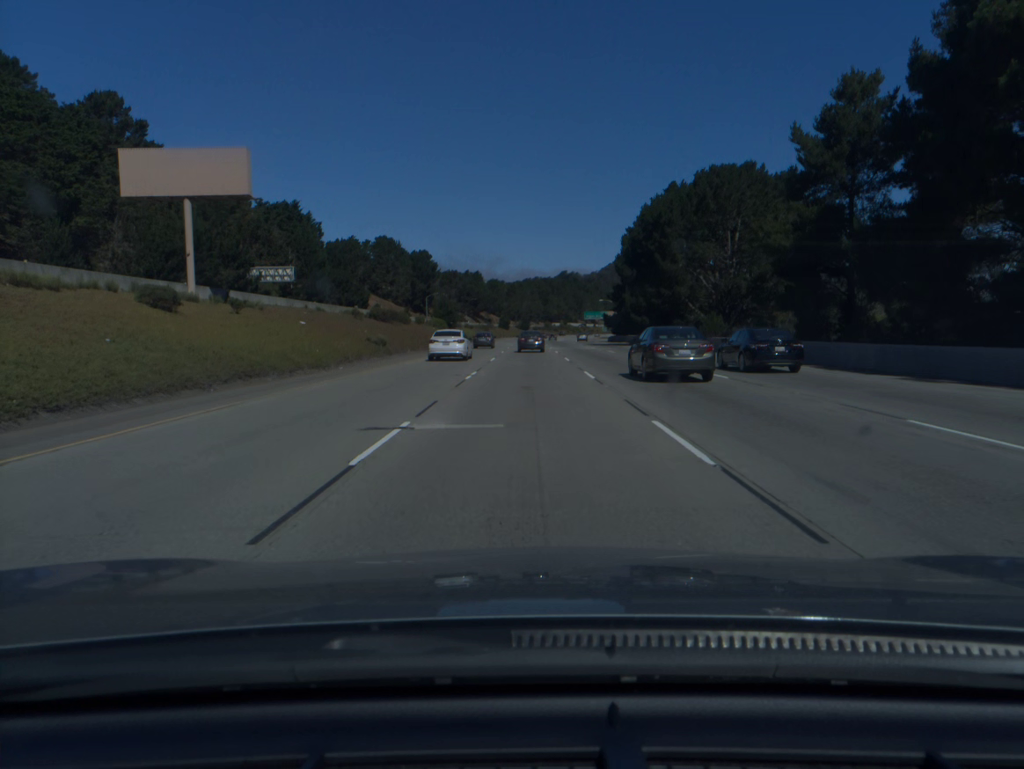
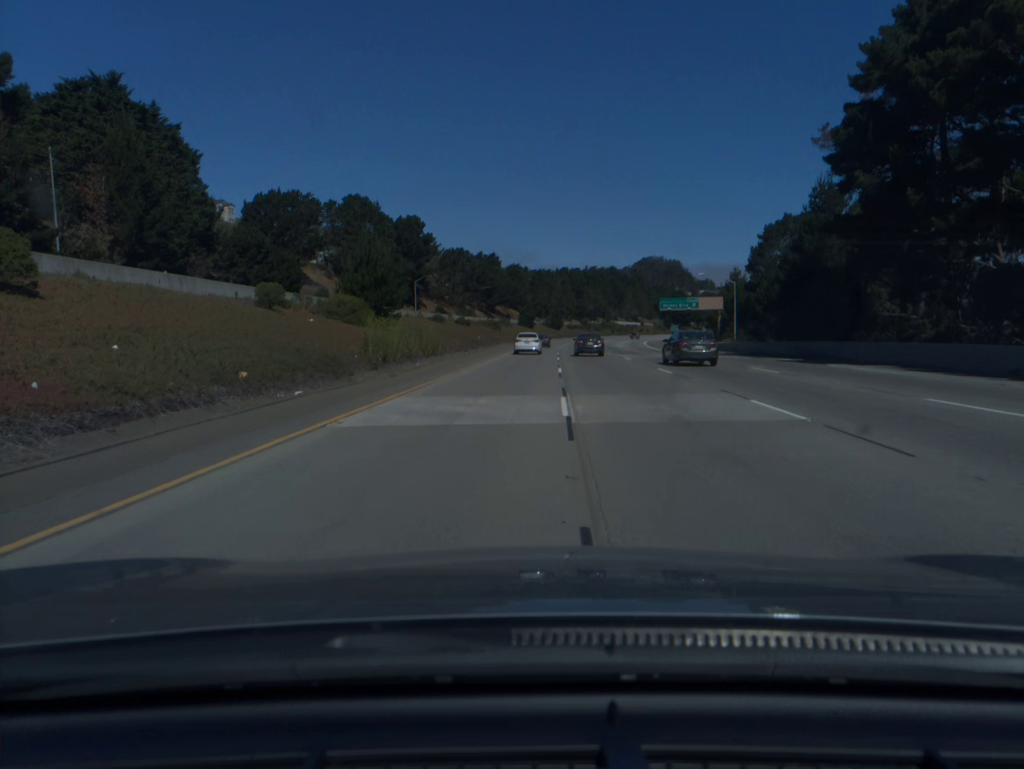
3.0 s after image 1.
(-1.6, +83.0) m; -2°
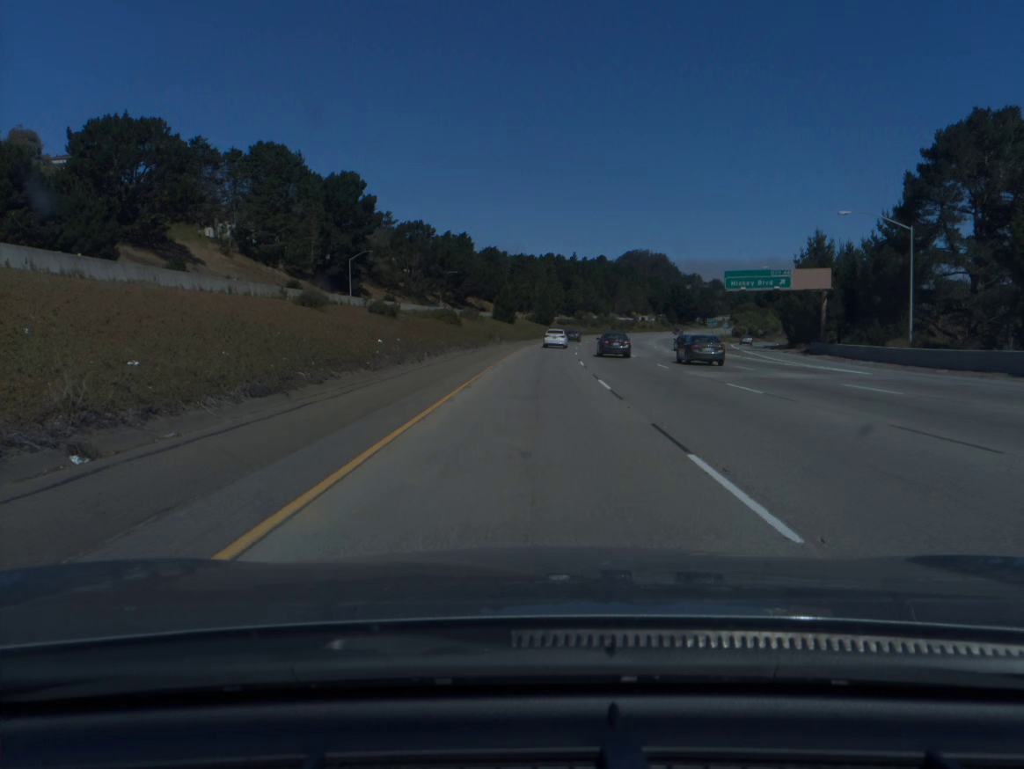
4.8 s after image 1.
(+0.4, +51.2) m; +1°
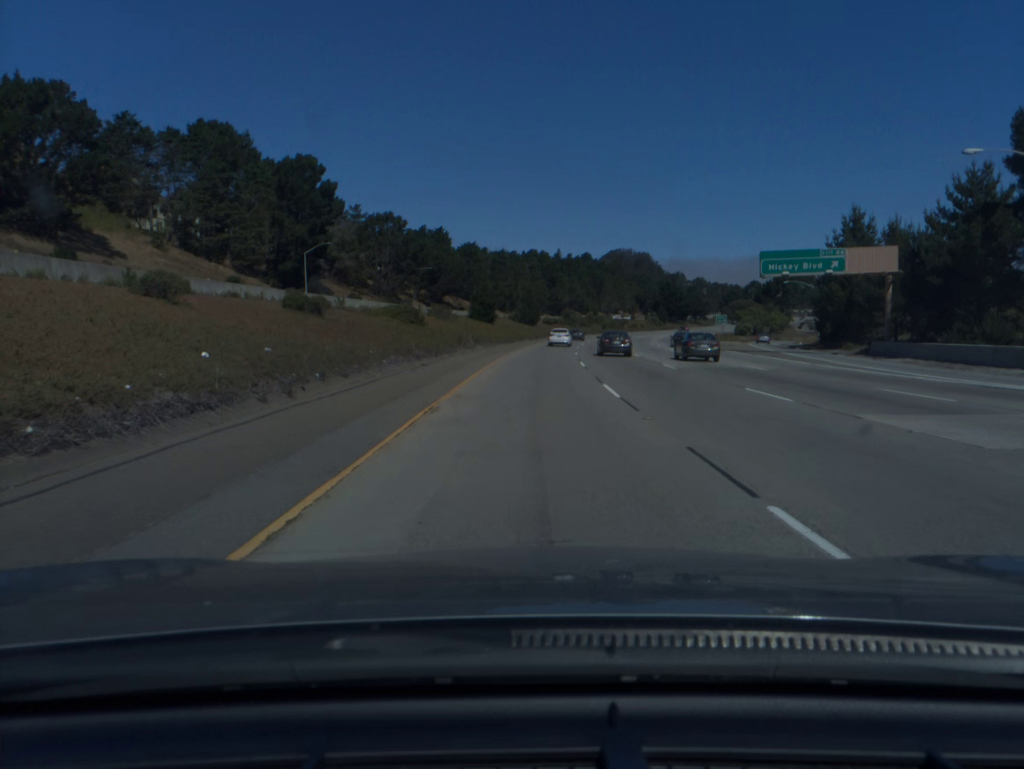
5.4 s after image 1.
(+0.2, +17.4) m; +1°
